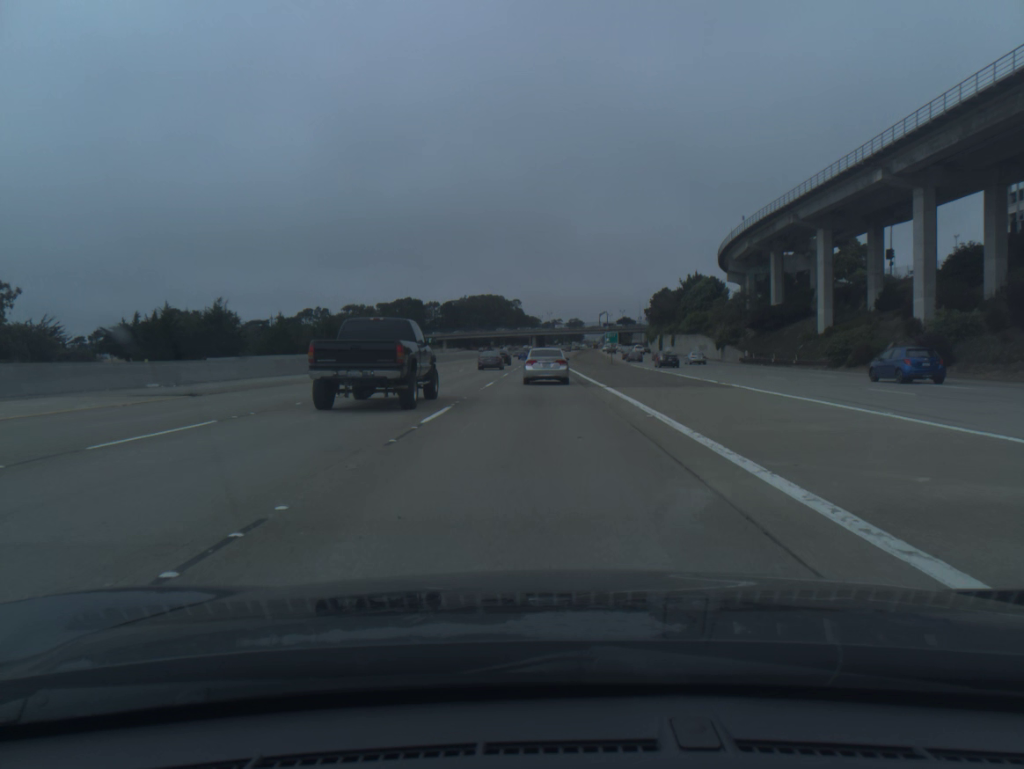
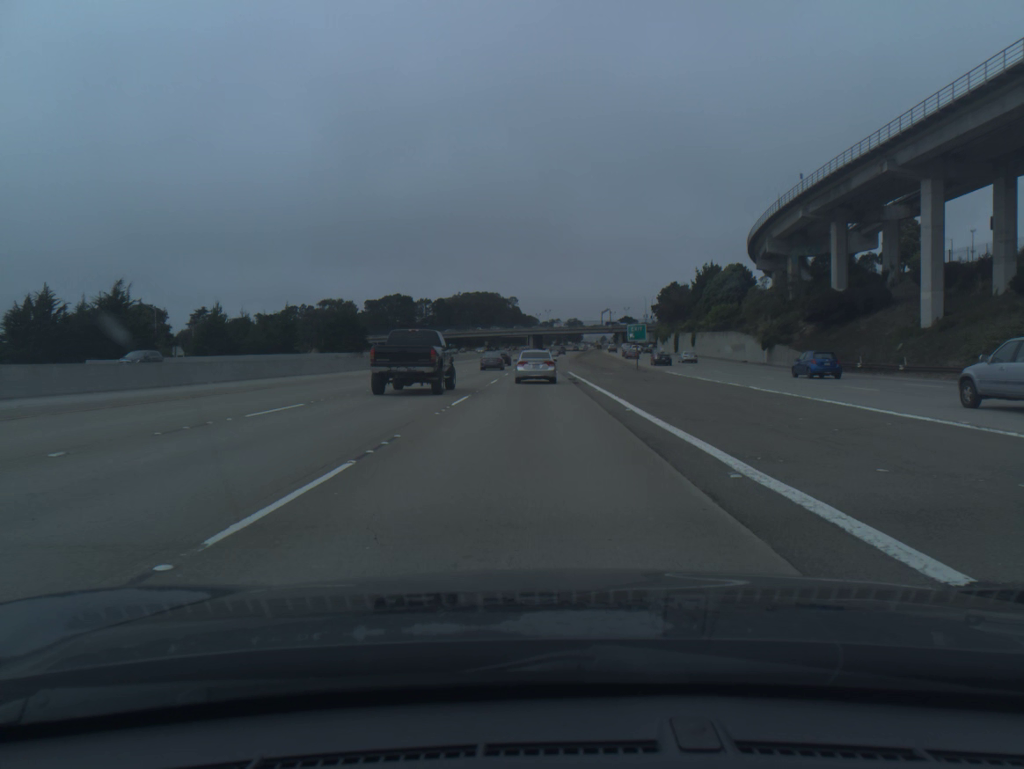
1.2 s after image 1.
(+0.1, +23.6) m; 0°
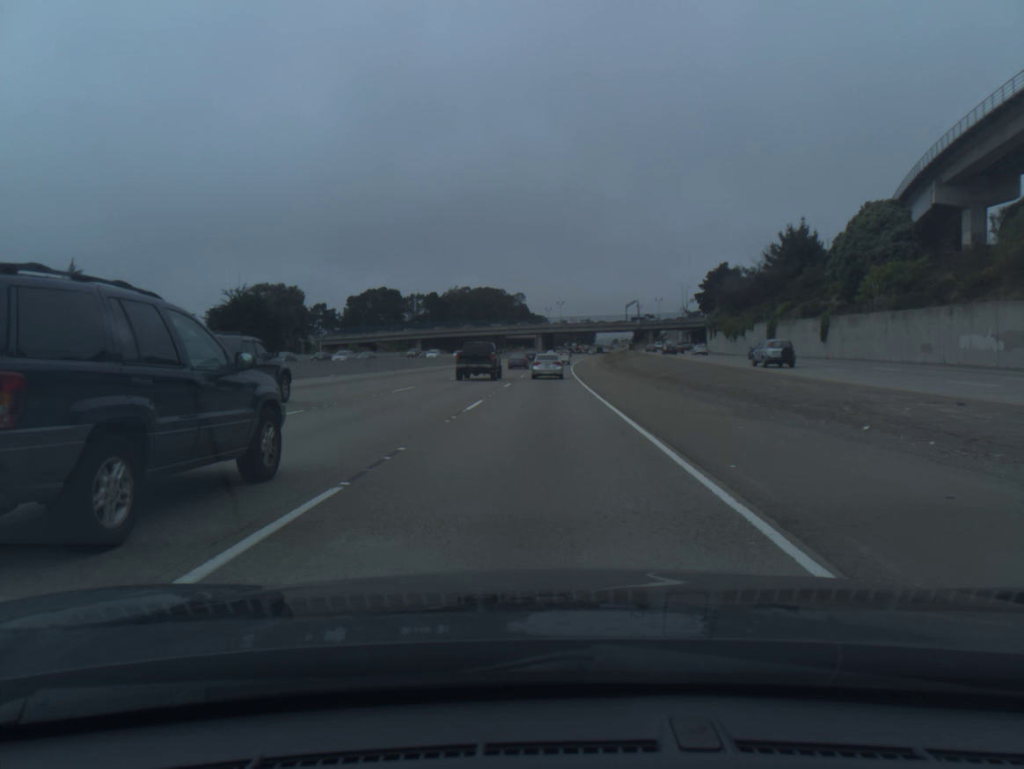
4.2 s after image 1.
(-0.4, +59.6) m; -1°
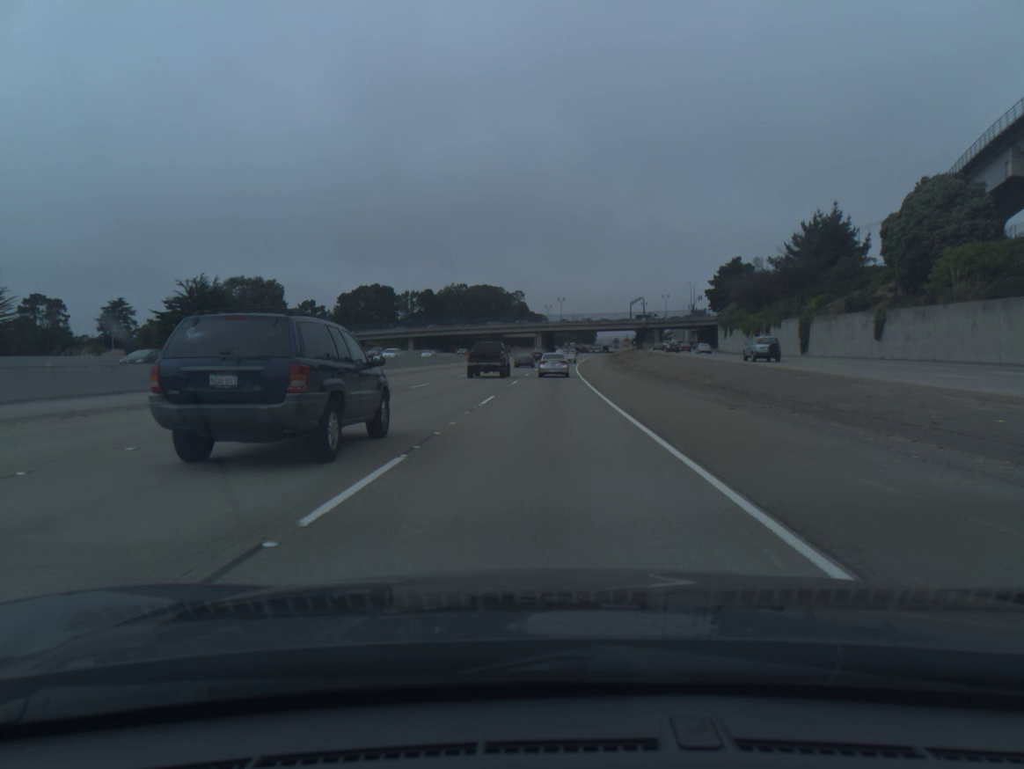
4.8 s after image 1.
(0.0, +12.2) m; 0°
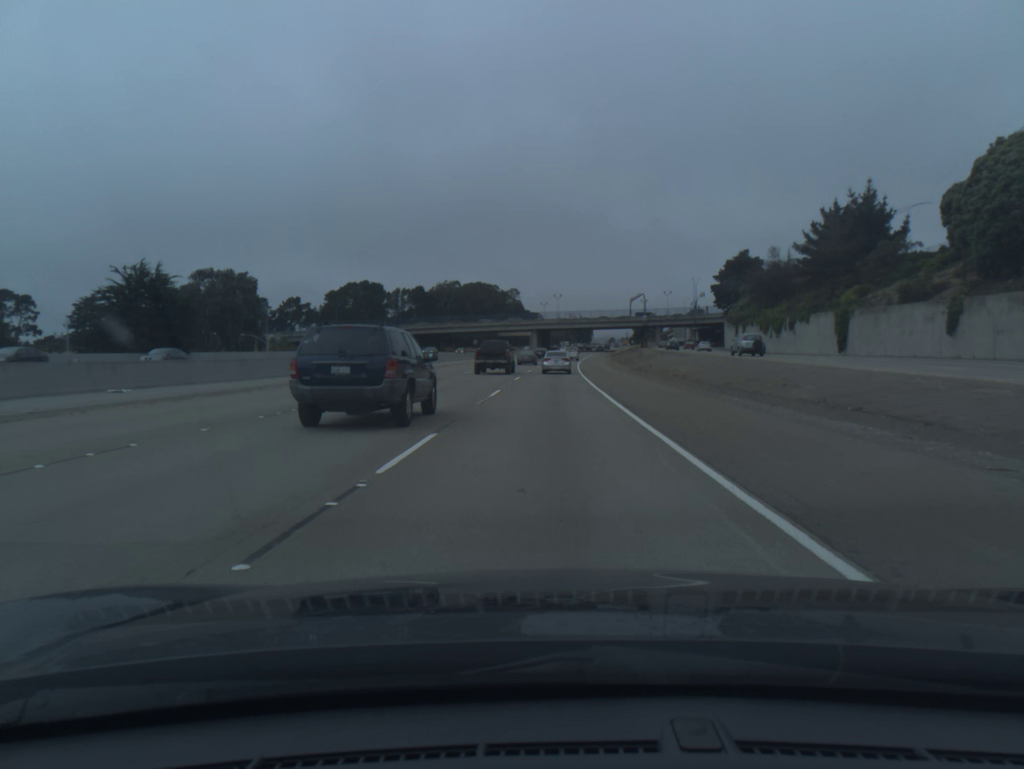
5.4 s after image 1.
(0.0, +12.4) m; 0°
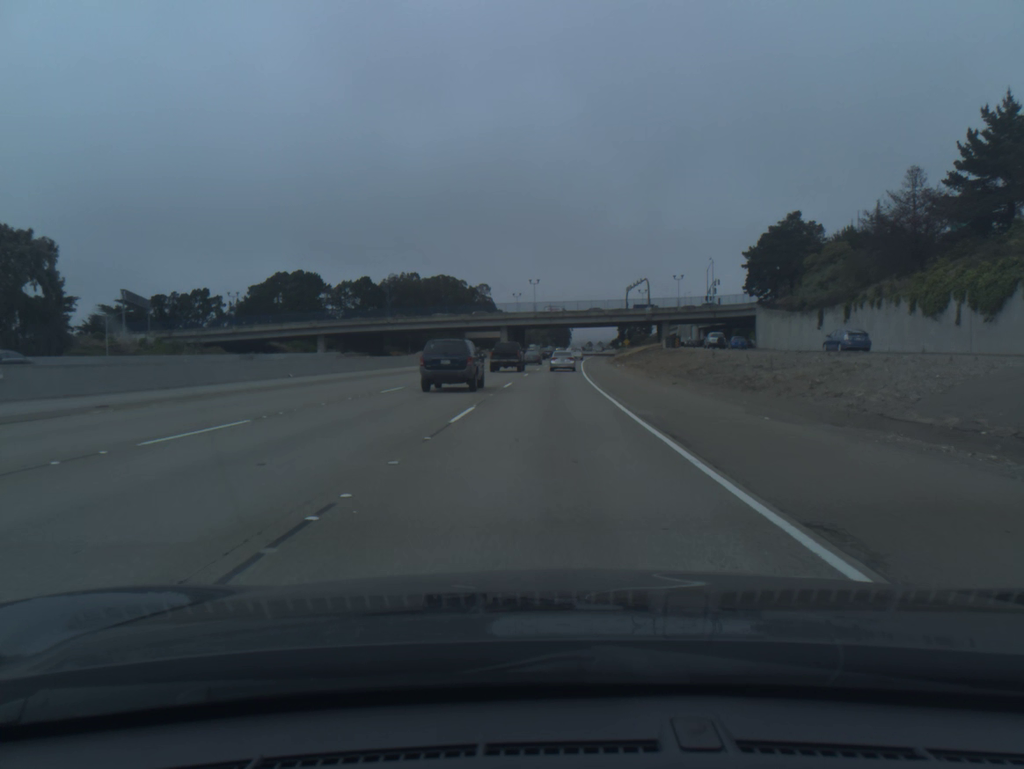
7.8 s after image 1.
(+0.7, +51.2) m; +2°
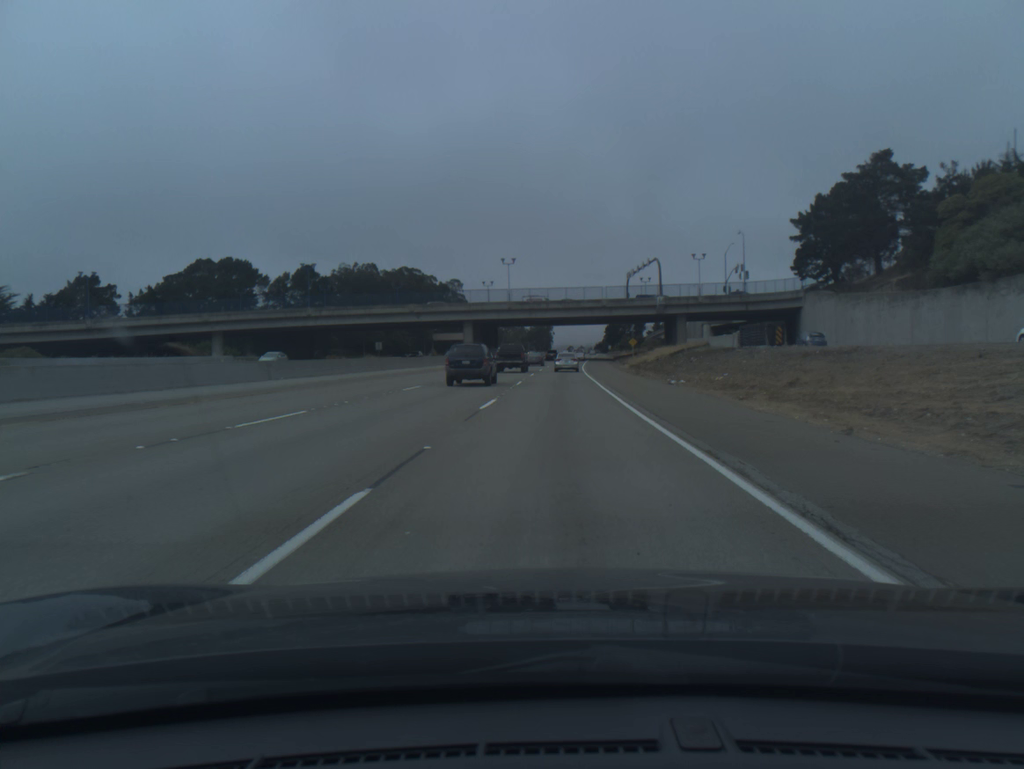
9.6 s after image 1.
(+0.4, +40.0) m; +1°
